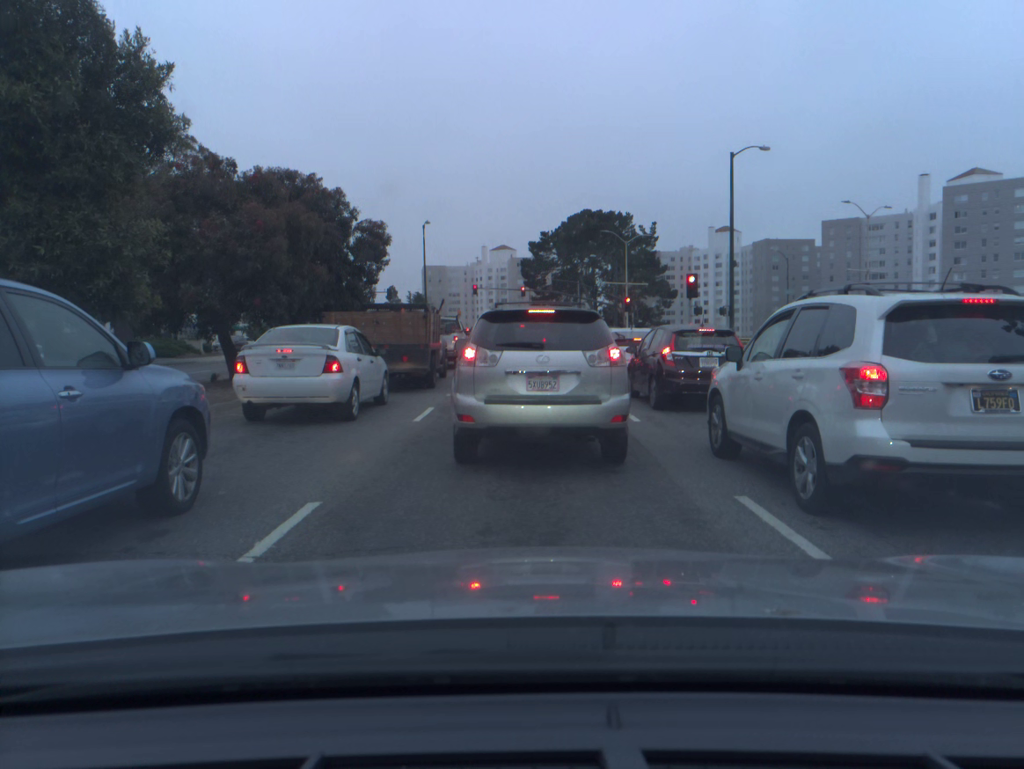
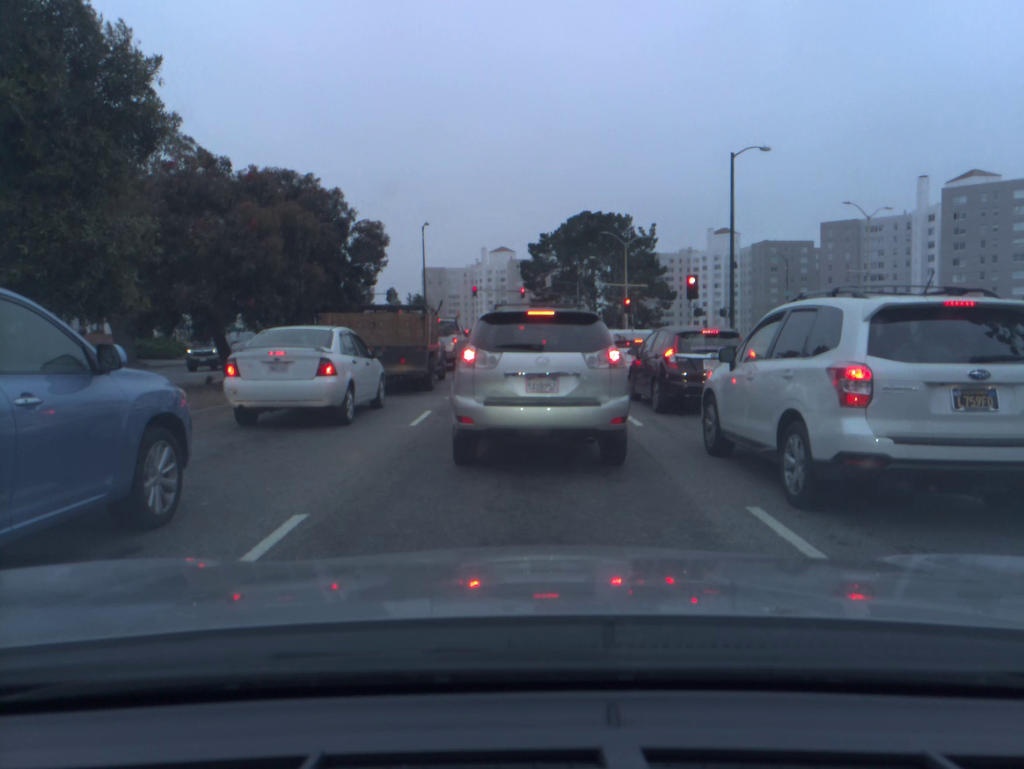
(0.0, +0.4) m; 0°
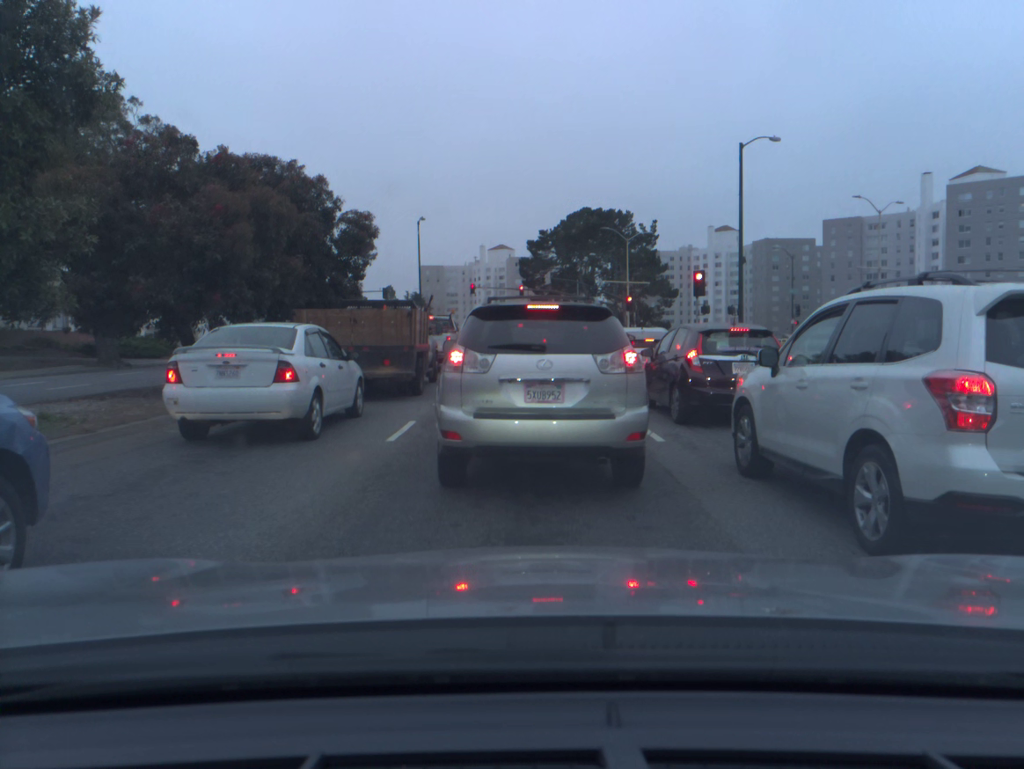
(0.0, +1.8) m; 0°
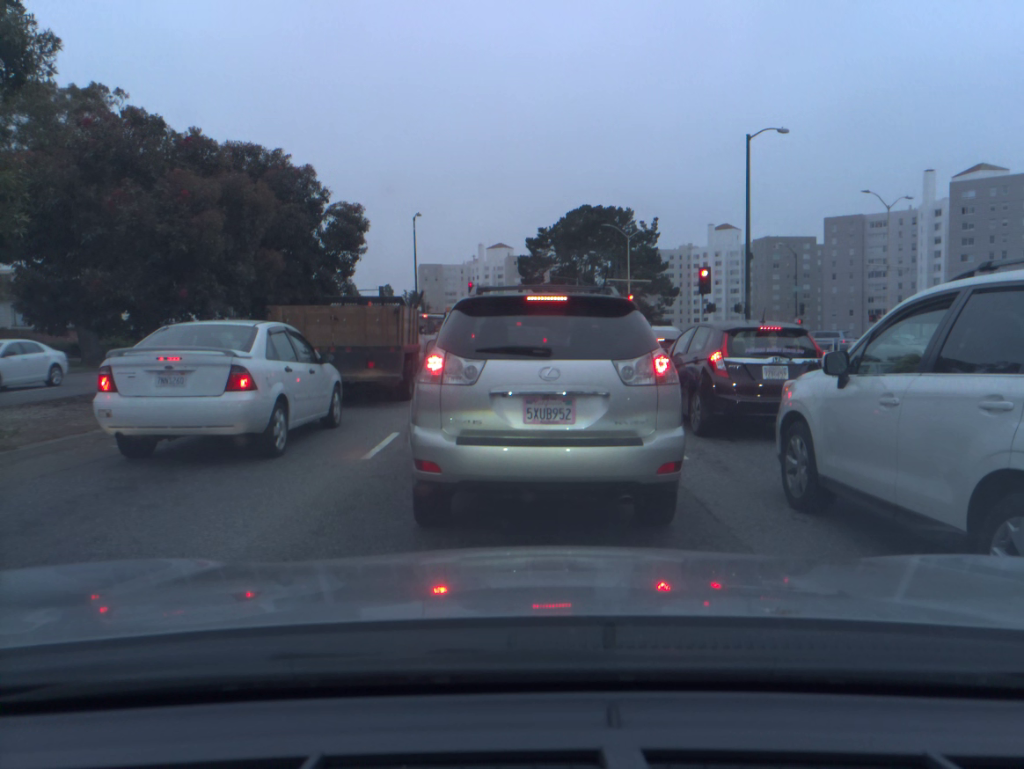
(0.0, +1.5) m; 0°
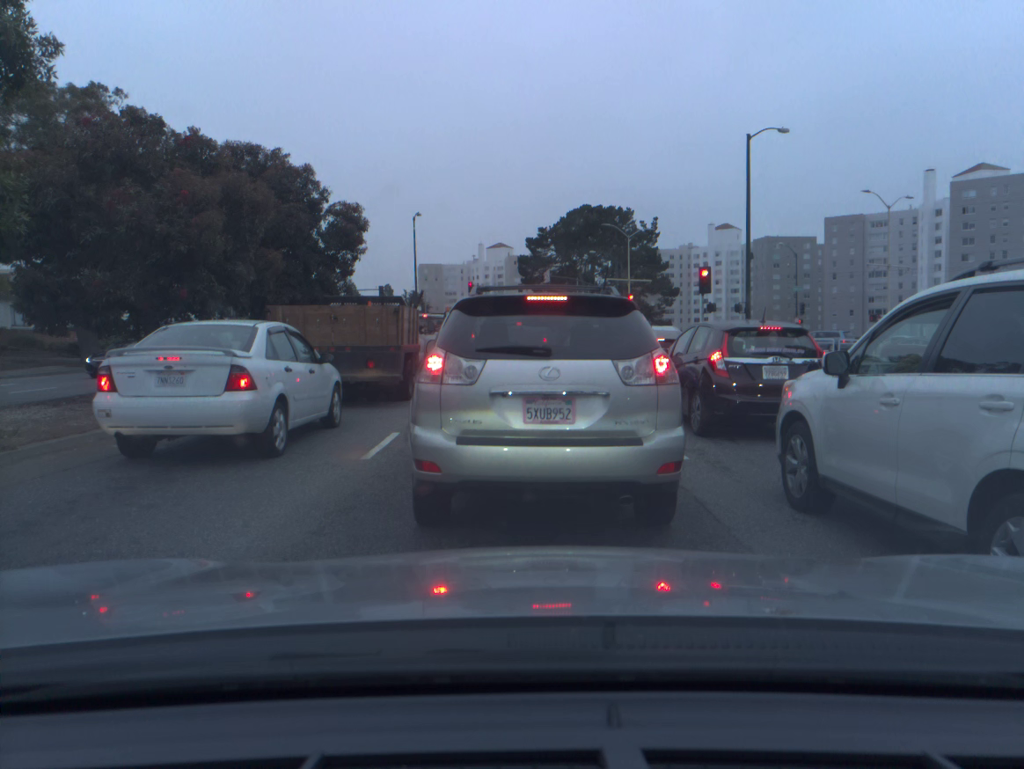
(0.0, 0.0) m; 0°
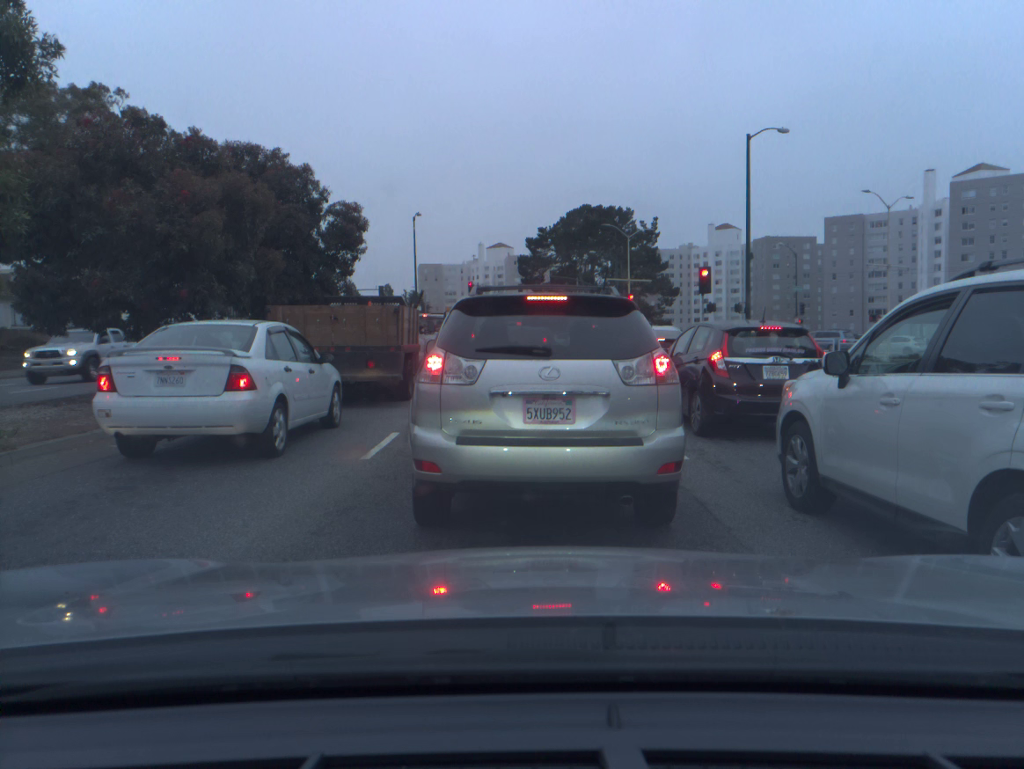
(0.0, 0.0) m; 0°
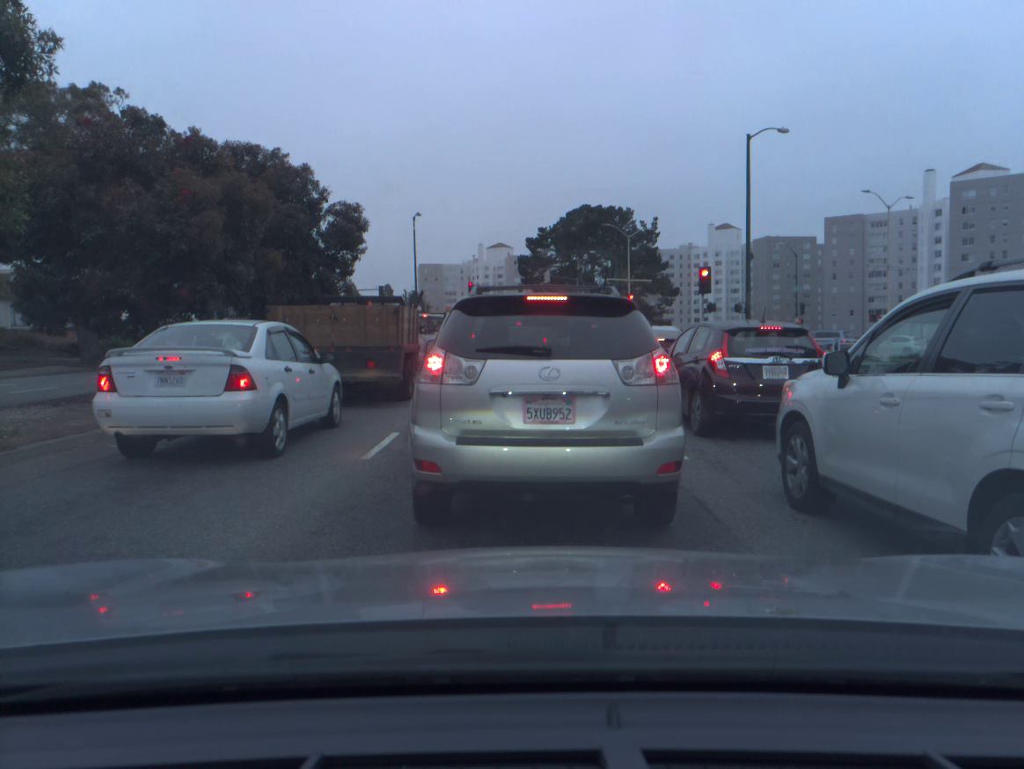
(0.0, 0.0) m; 0°
